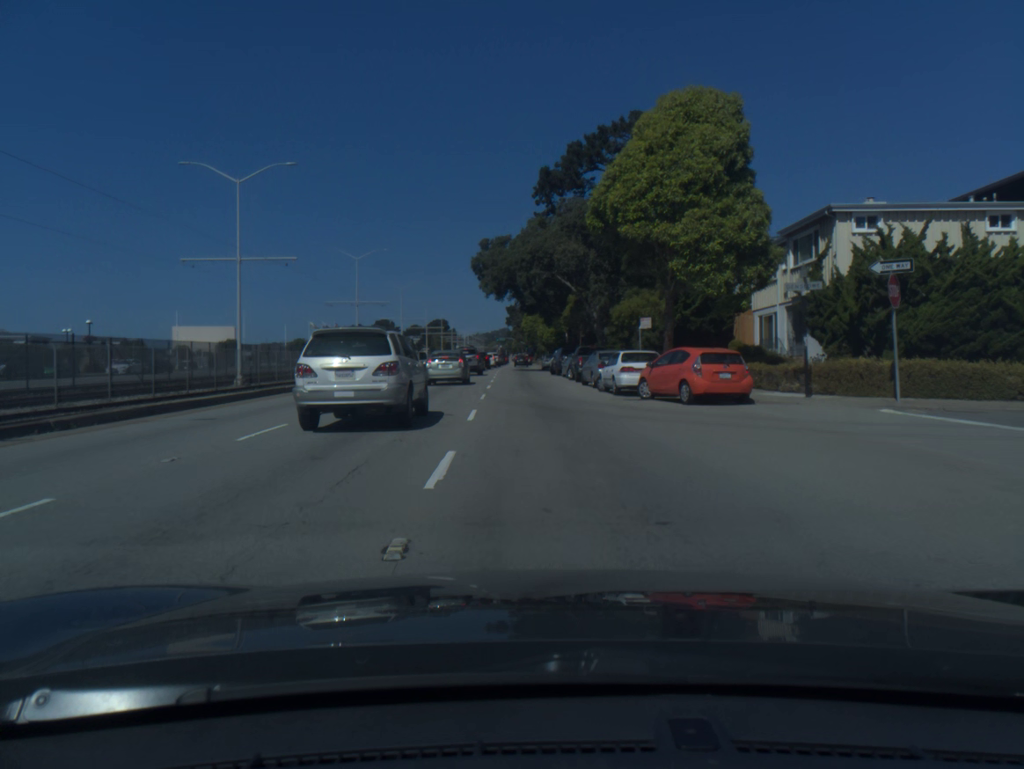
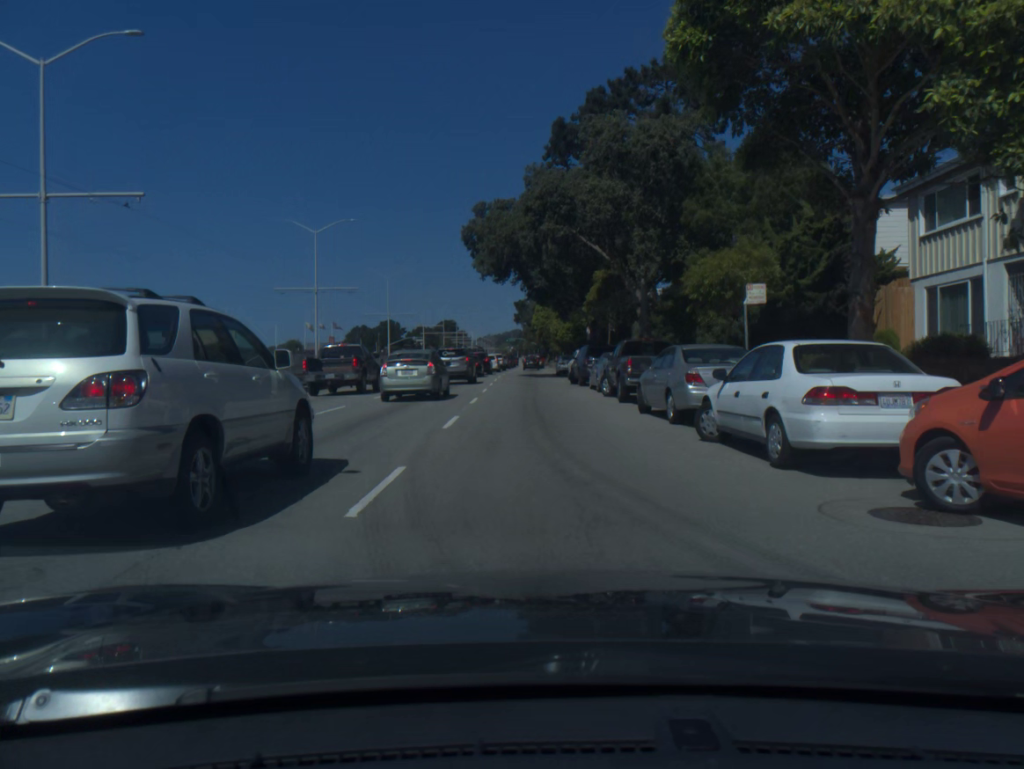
(-0.1, +15.9) m; -1°
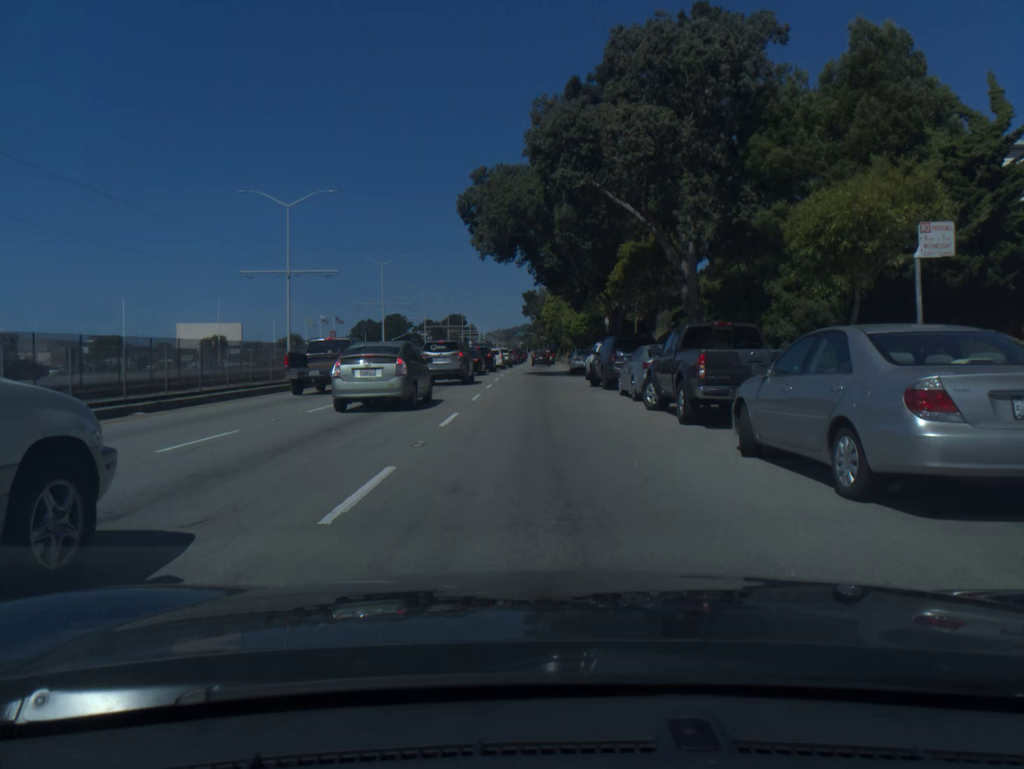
(-0.1, +7.9) m; -1°
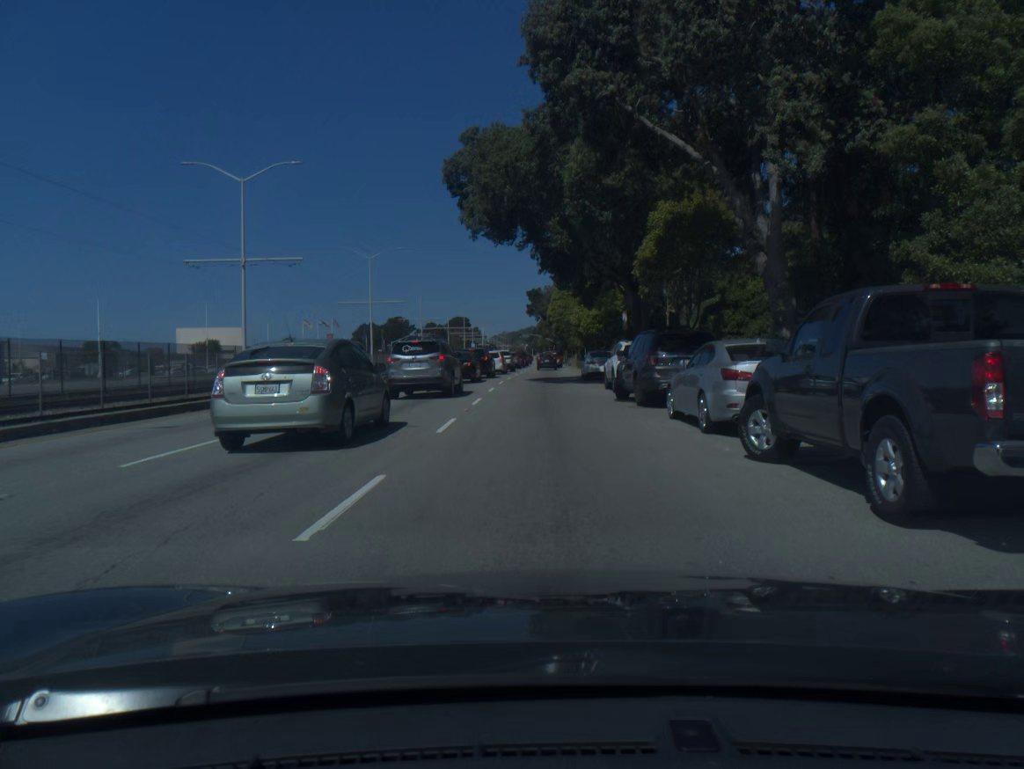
(0.0, +7.8) m; -1°
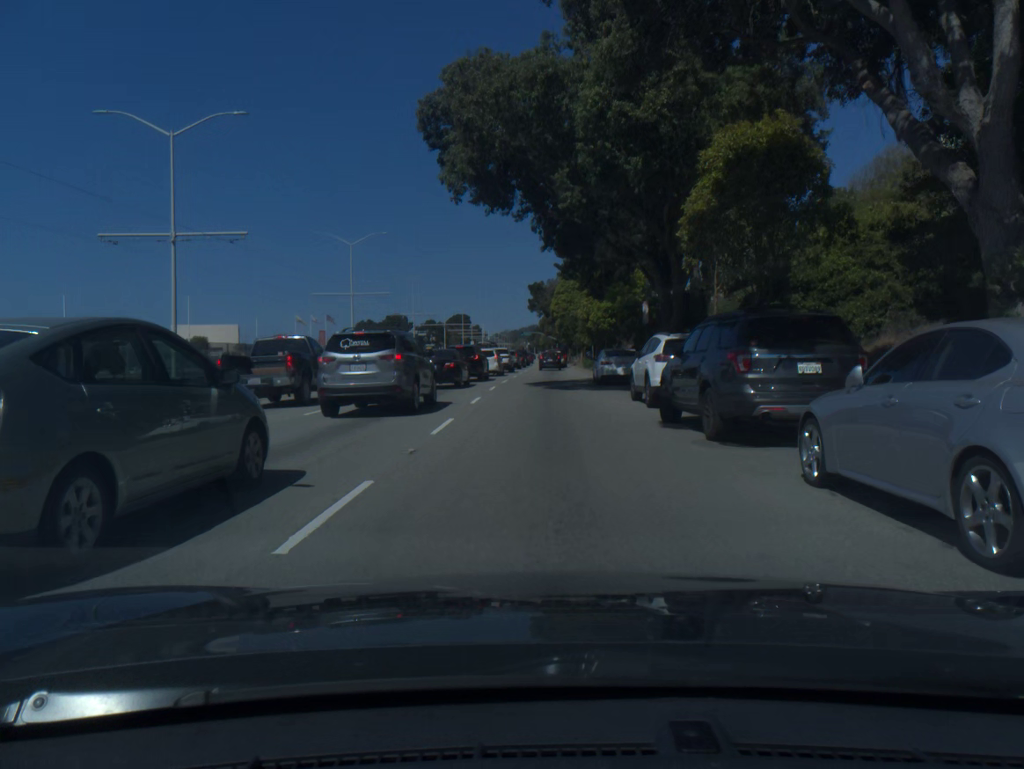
(0.0, +7.5) m; 0°
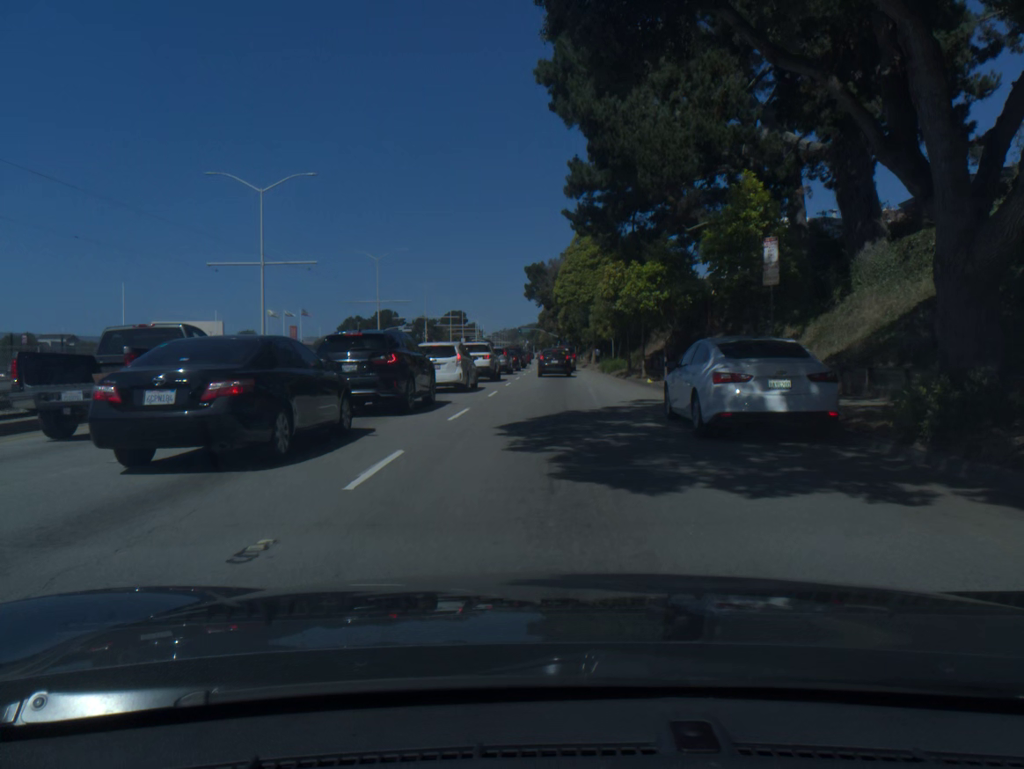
(0.0, +19.7) m; 0°
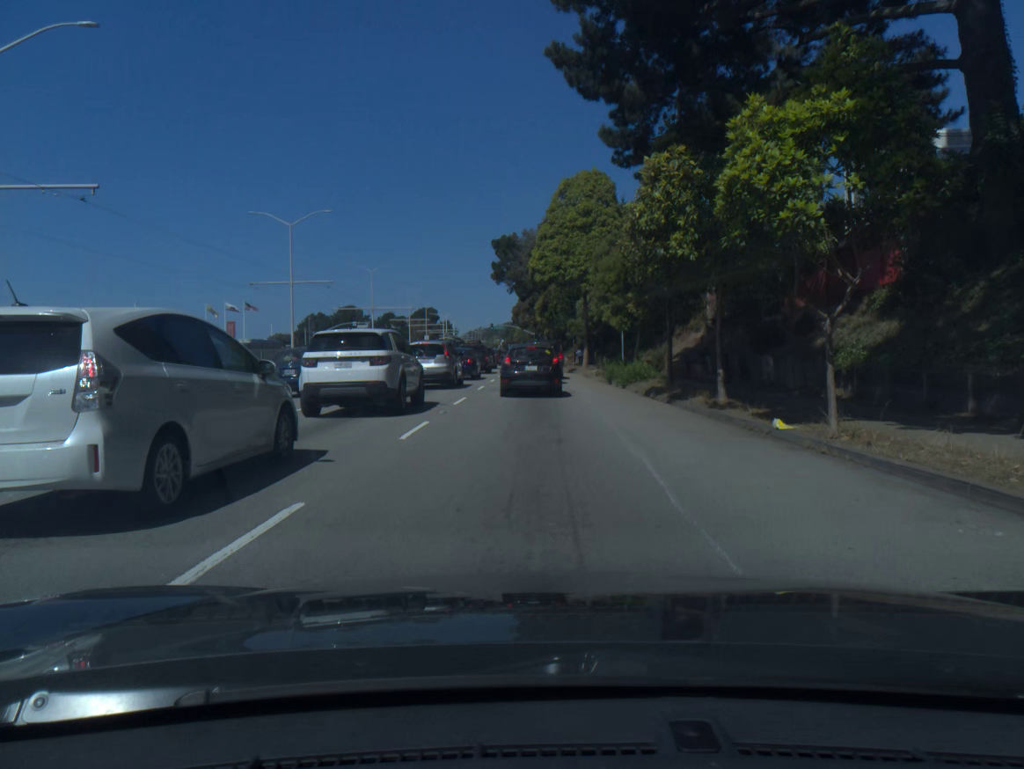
(+0.3, +18.4) m; +2°
